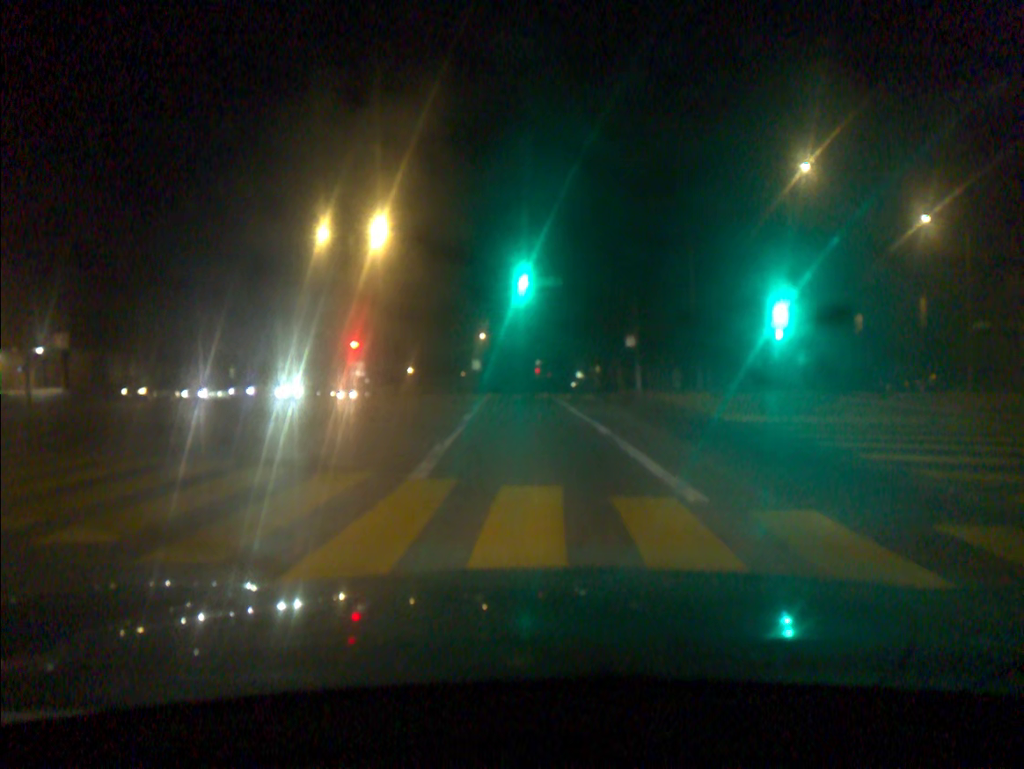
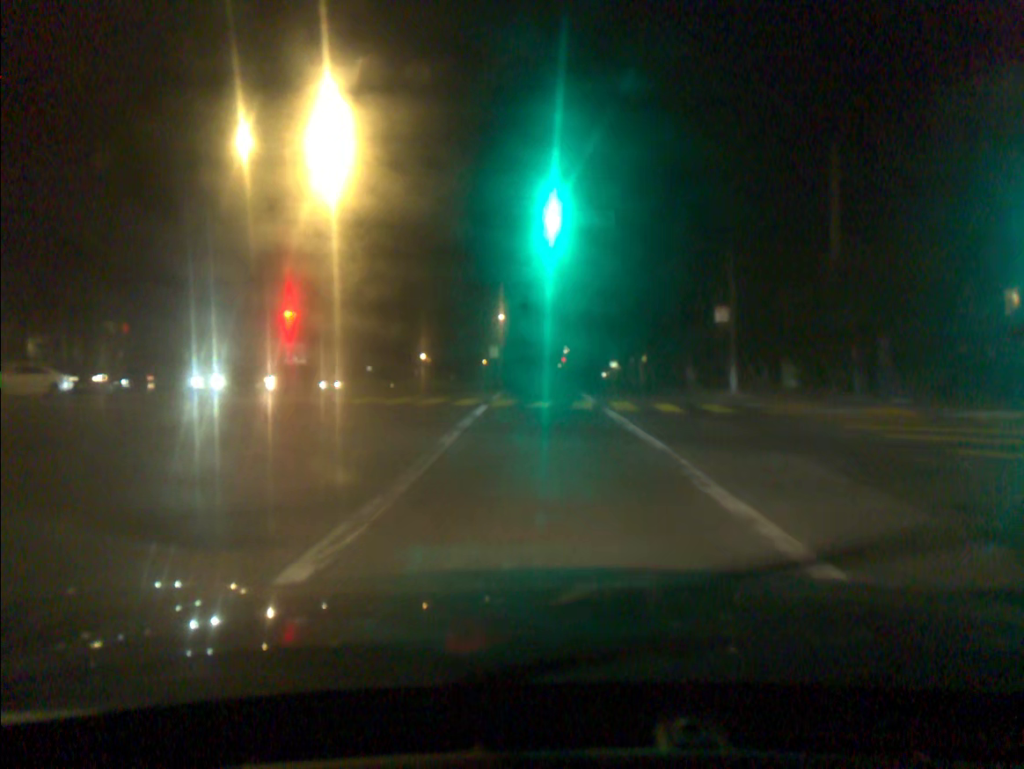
(-0.2, +15.6) m; -1°
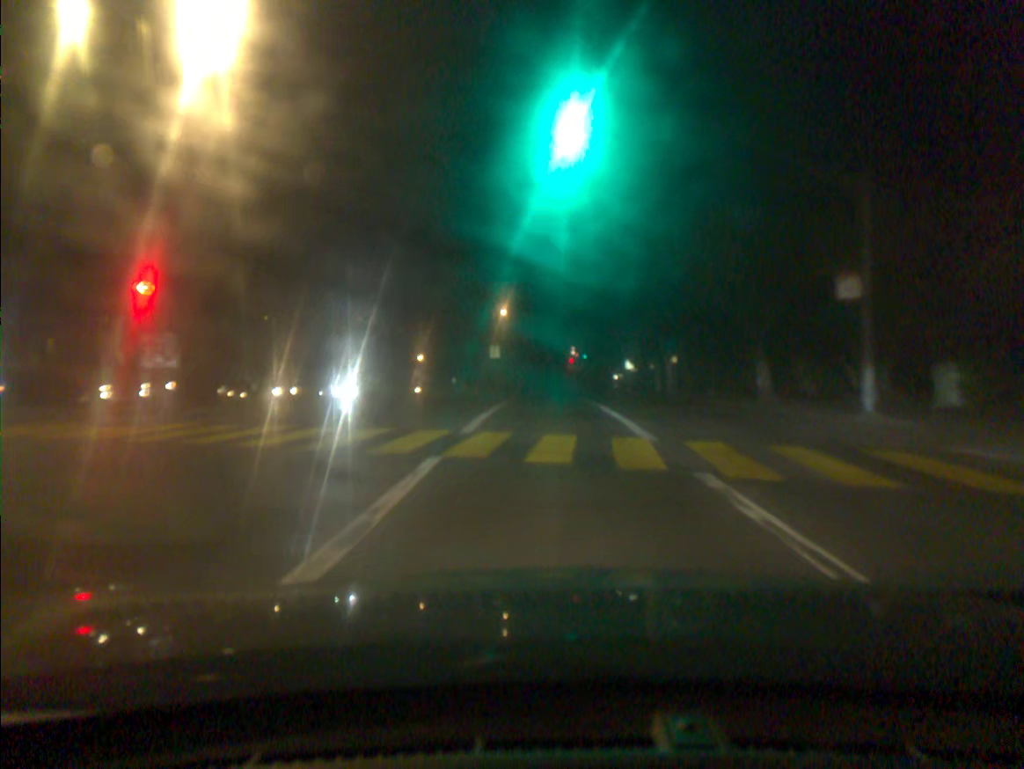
(-0.1, +10.8) m; -1°
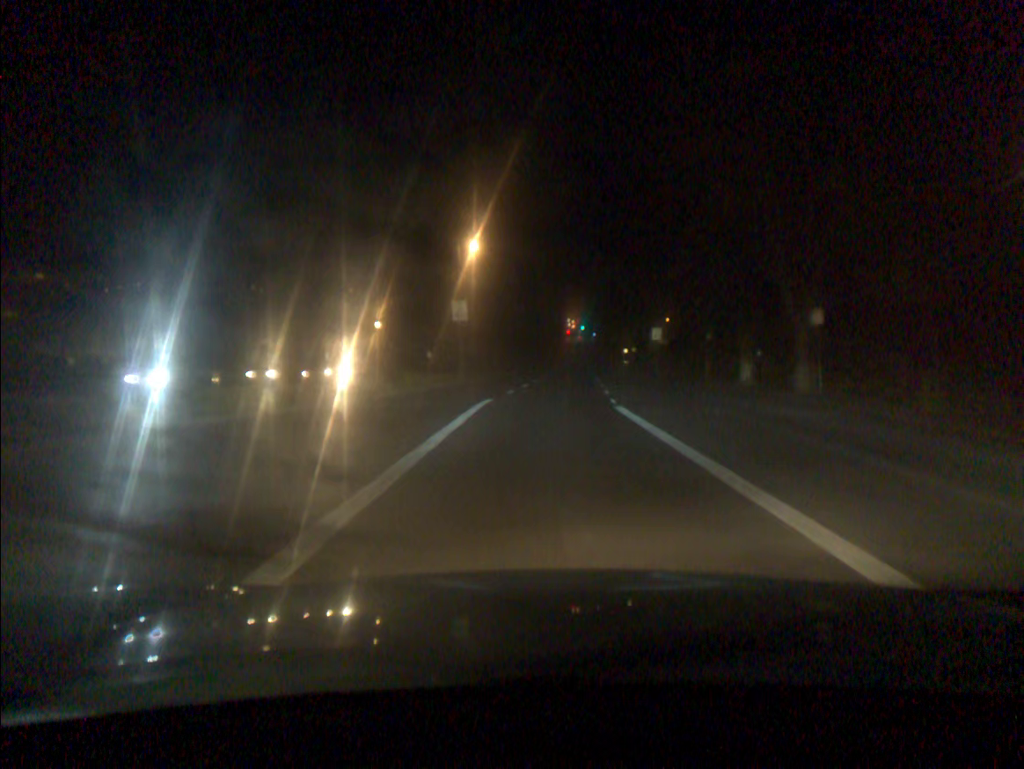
(0.0, +27.9) m; 0°
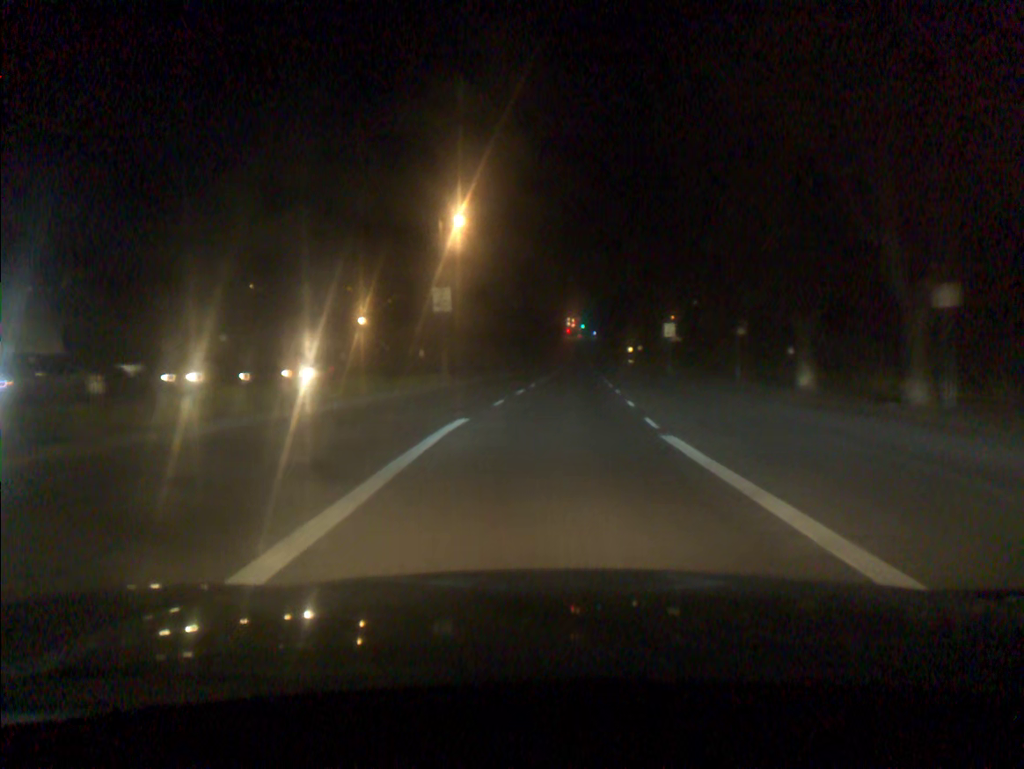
(0.0, +8.1) m; 0°
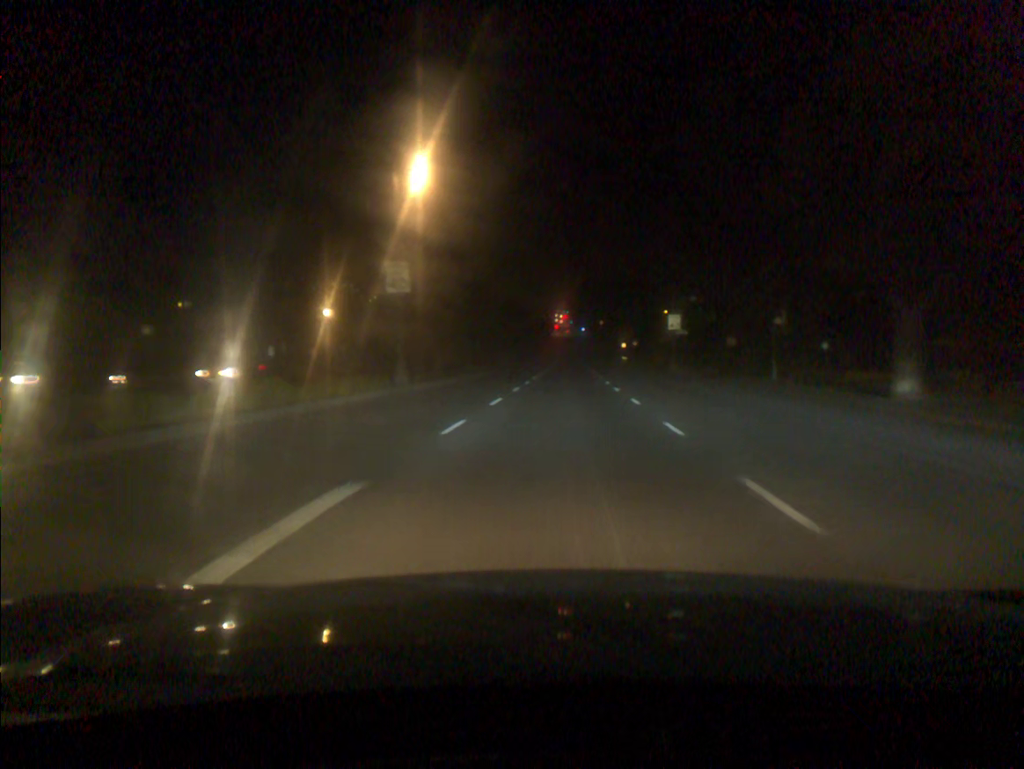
(+0.1, +8.5) m; +1°
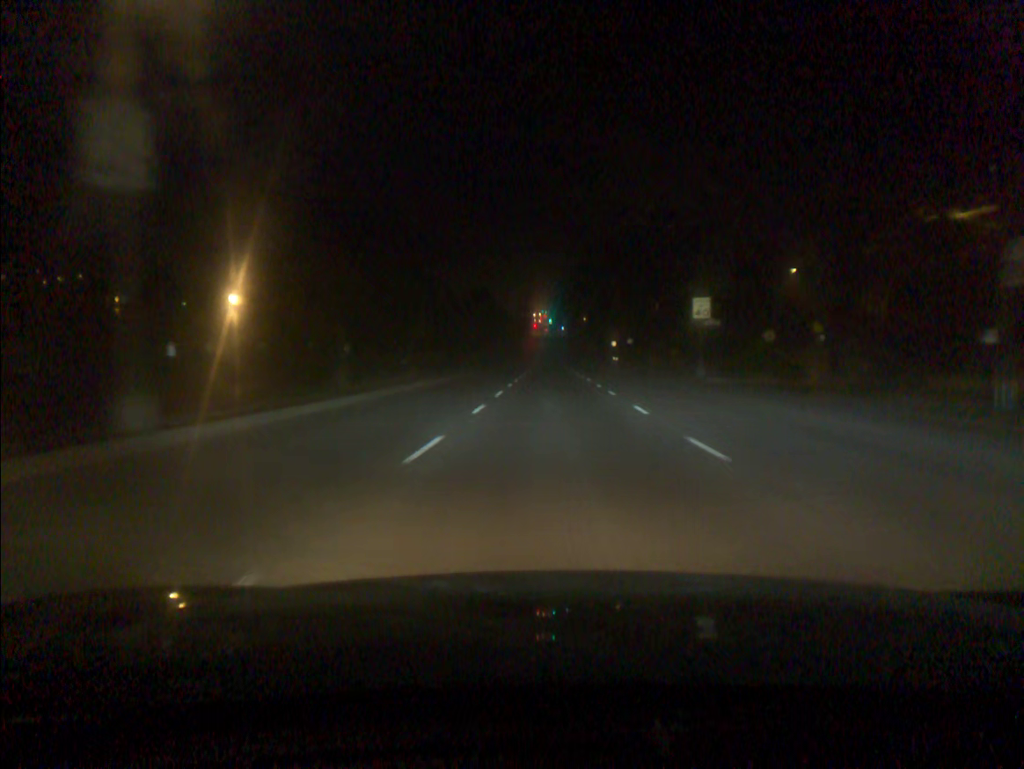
(+0.3, +17.7) m; +1°
